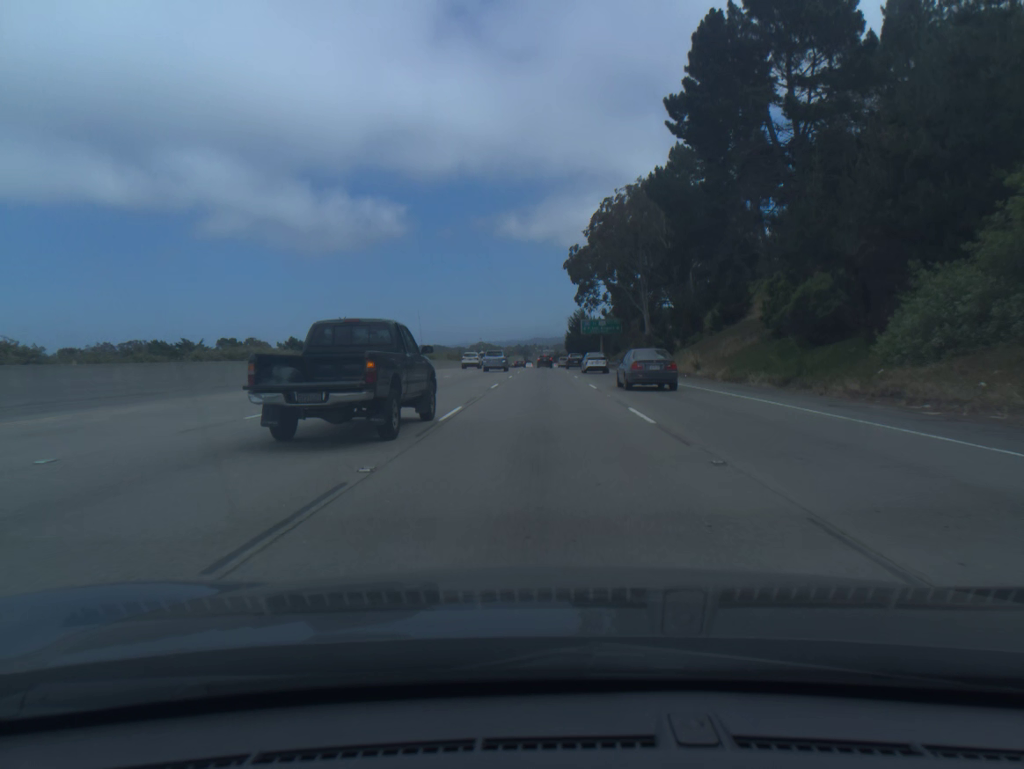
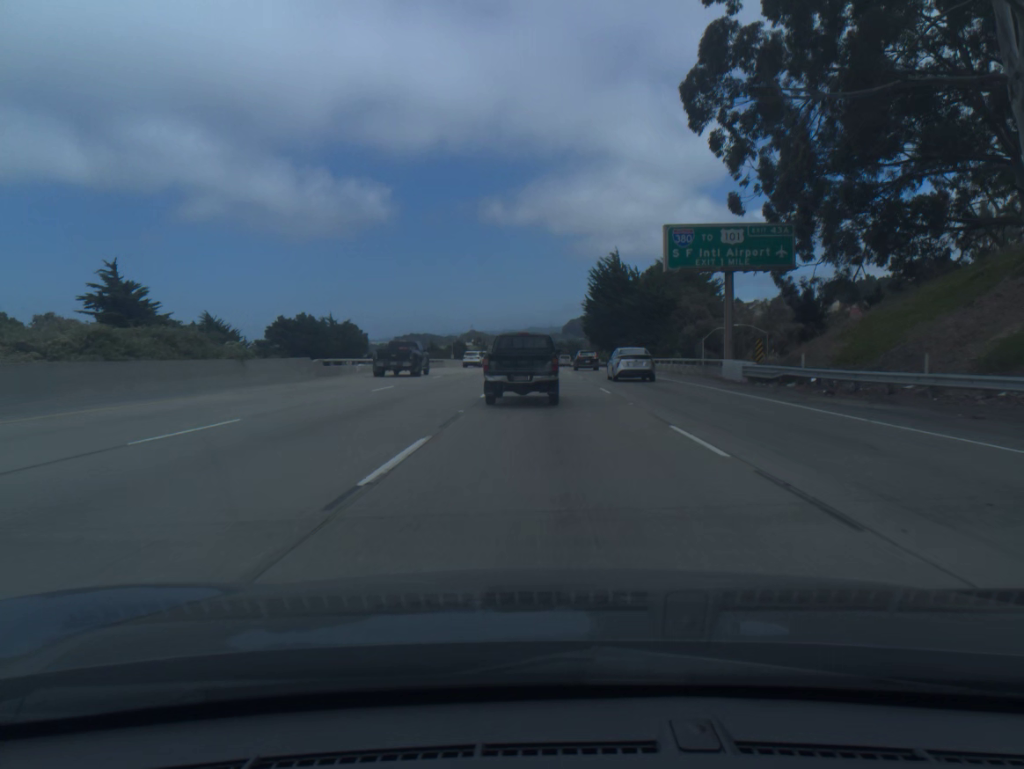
(-0.2, +92.2) m; 0°
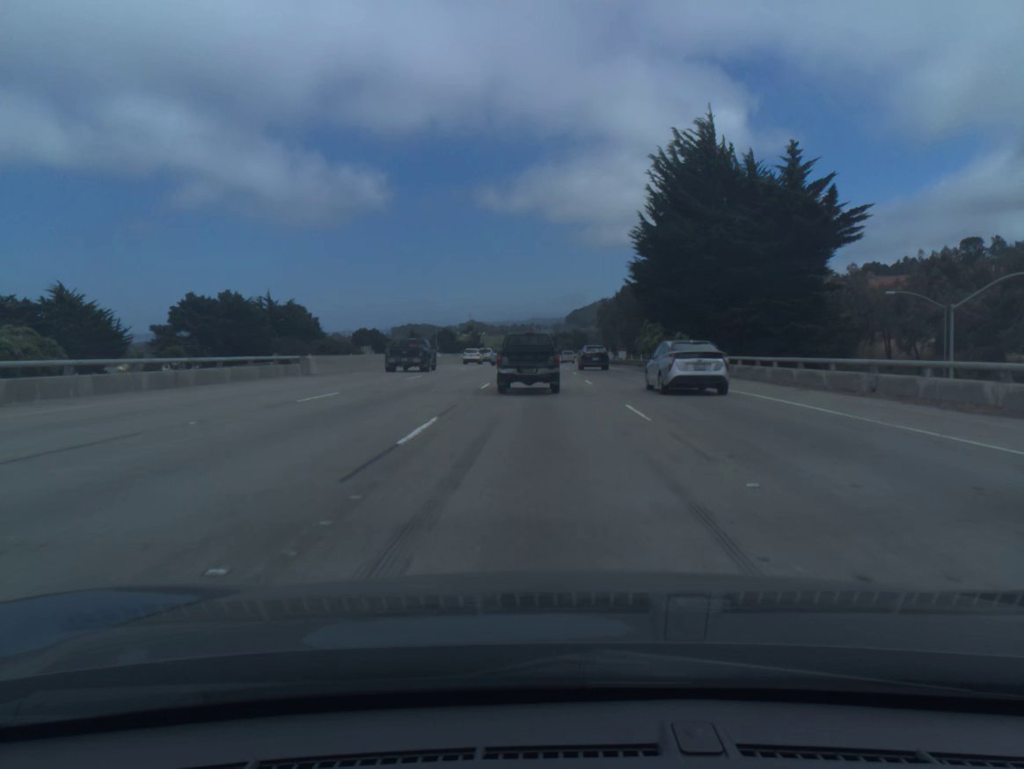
(0.0, +54.4) m; 0°
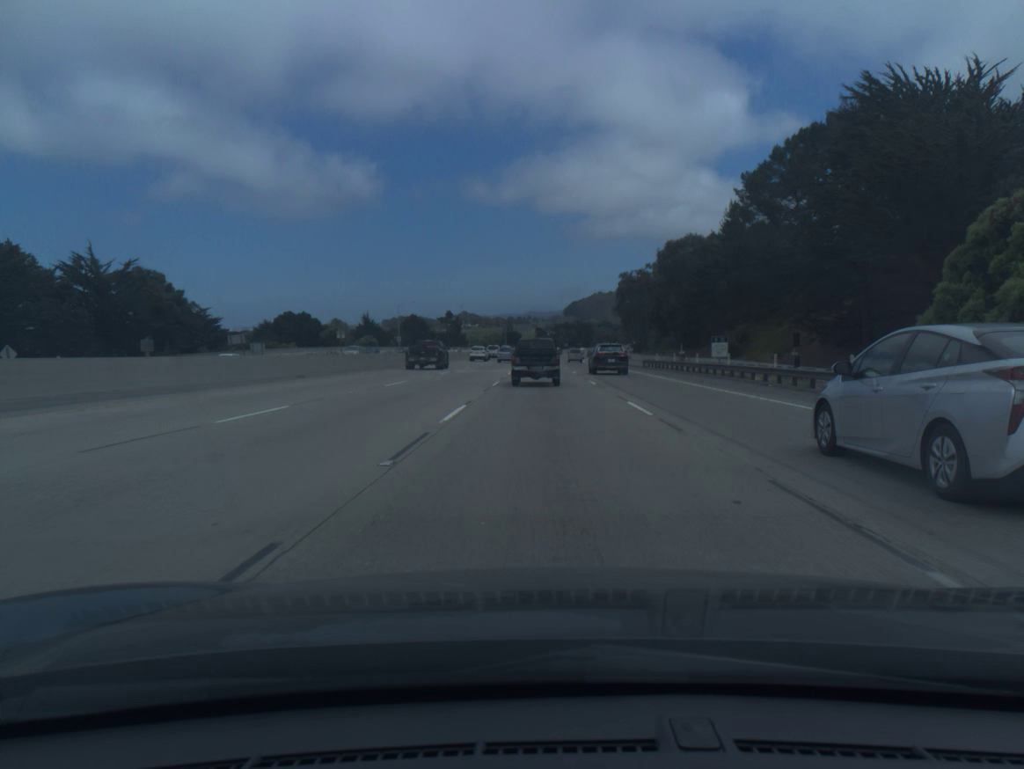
(-0.1, +70.6) m; 0°
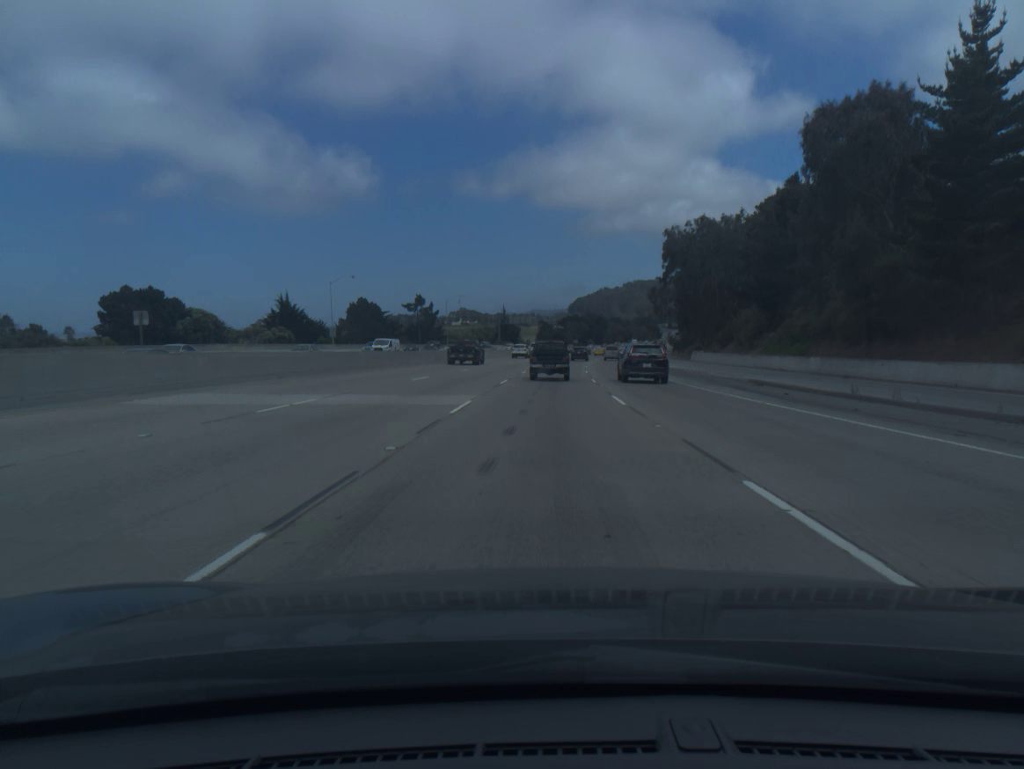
(+0.1, +69.5) m; 0°
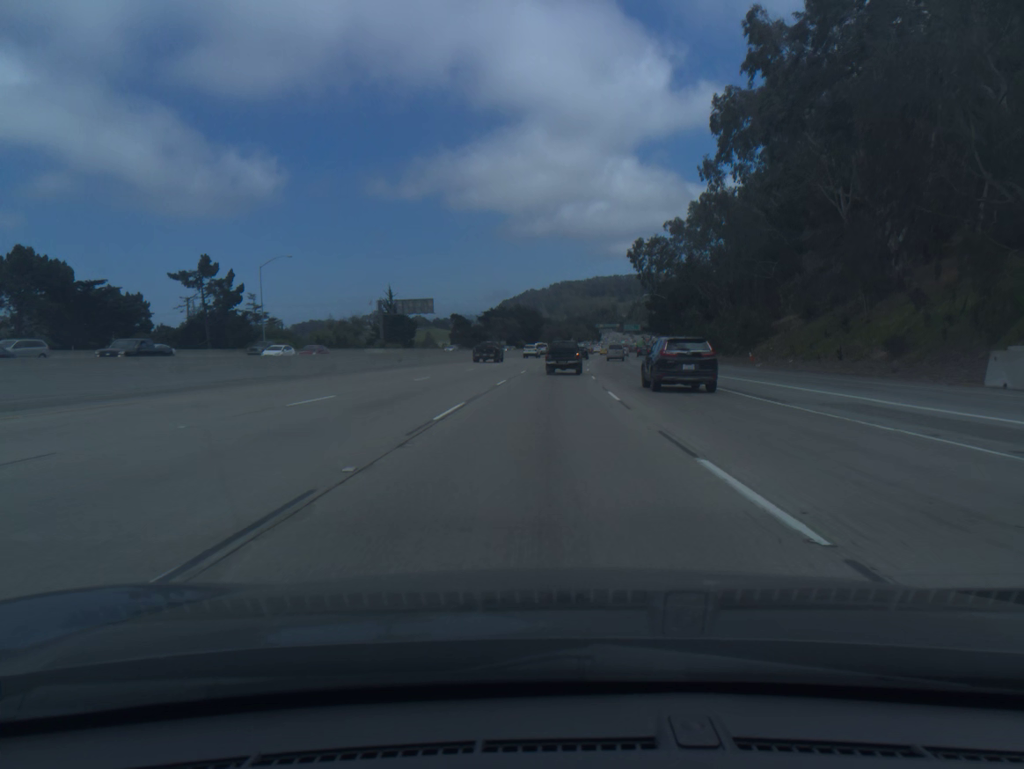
(+3.3, +86.4) m; +5°
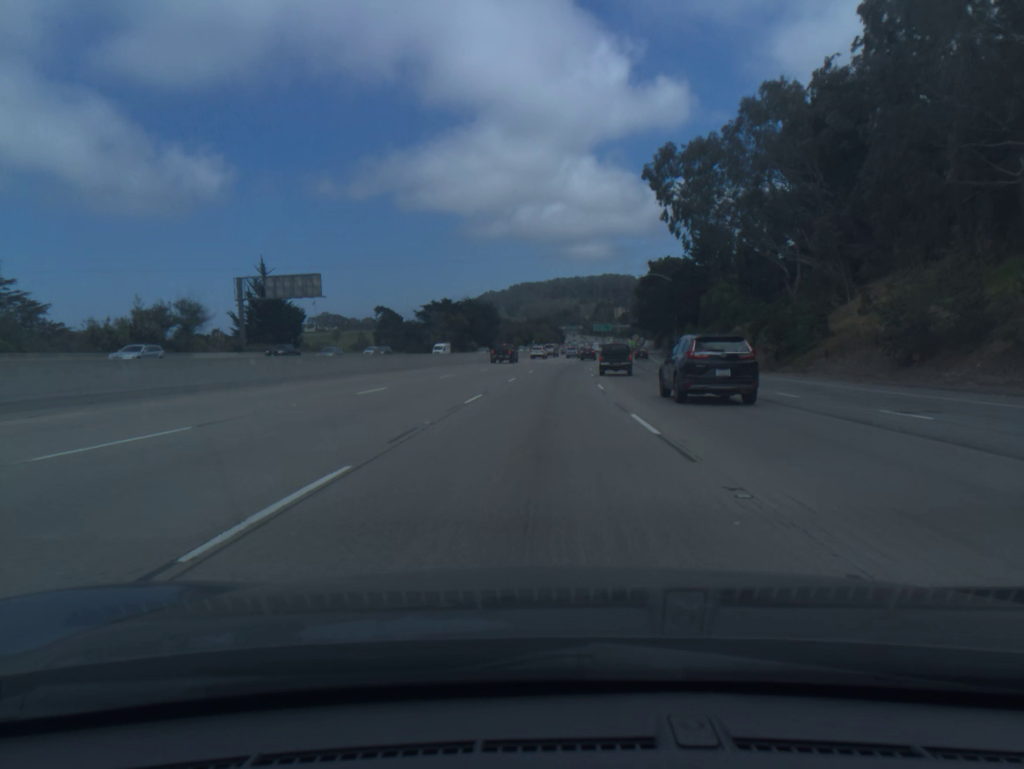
(+1.2, +51.7) m; +3°
